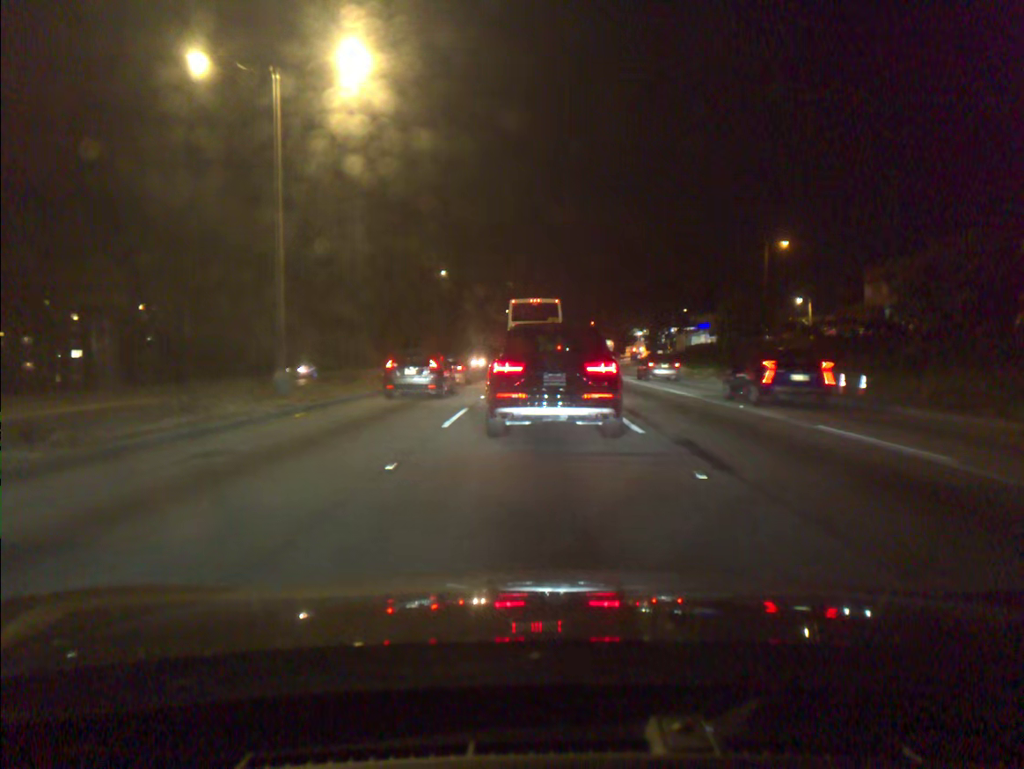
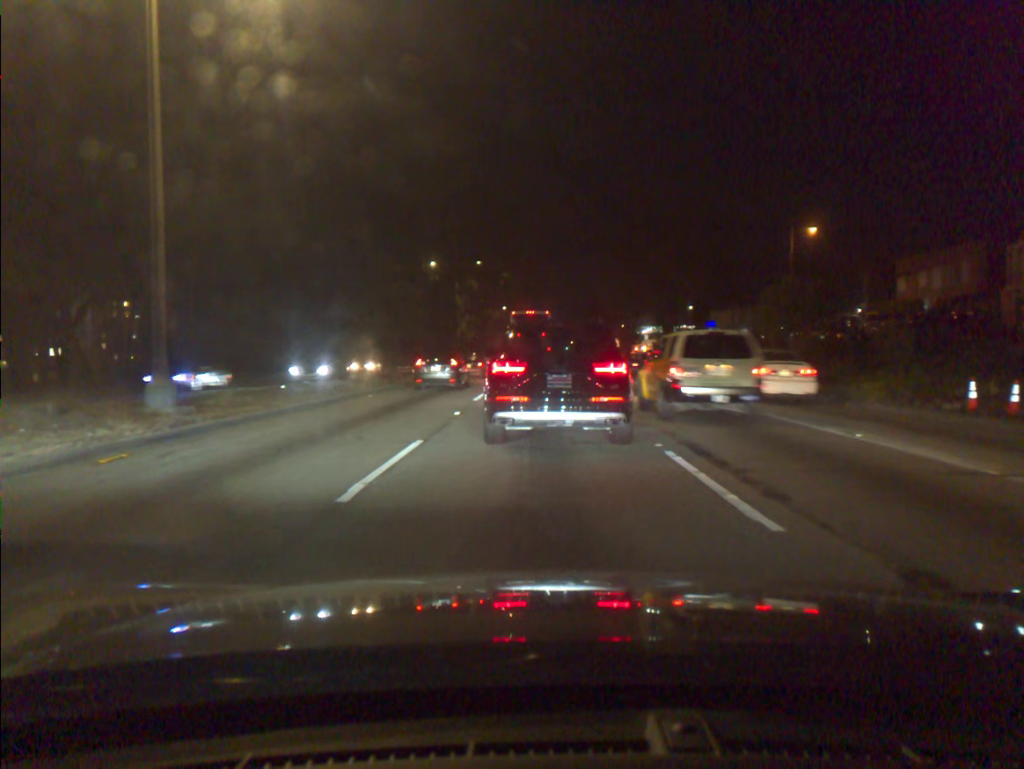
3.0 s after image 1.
(0.0, +7.0) m; 0°
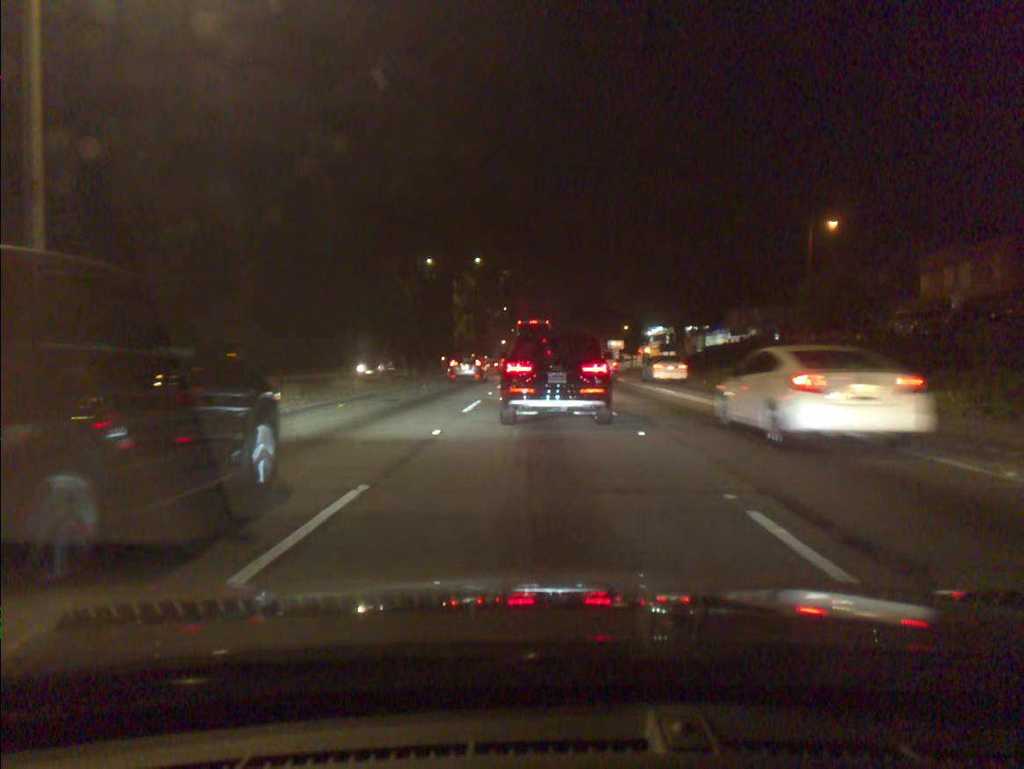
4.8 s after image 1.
(0.0, +3.7) m; 0°
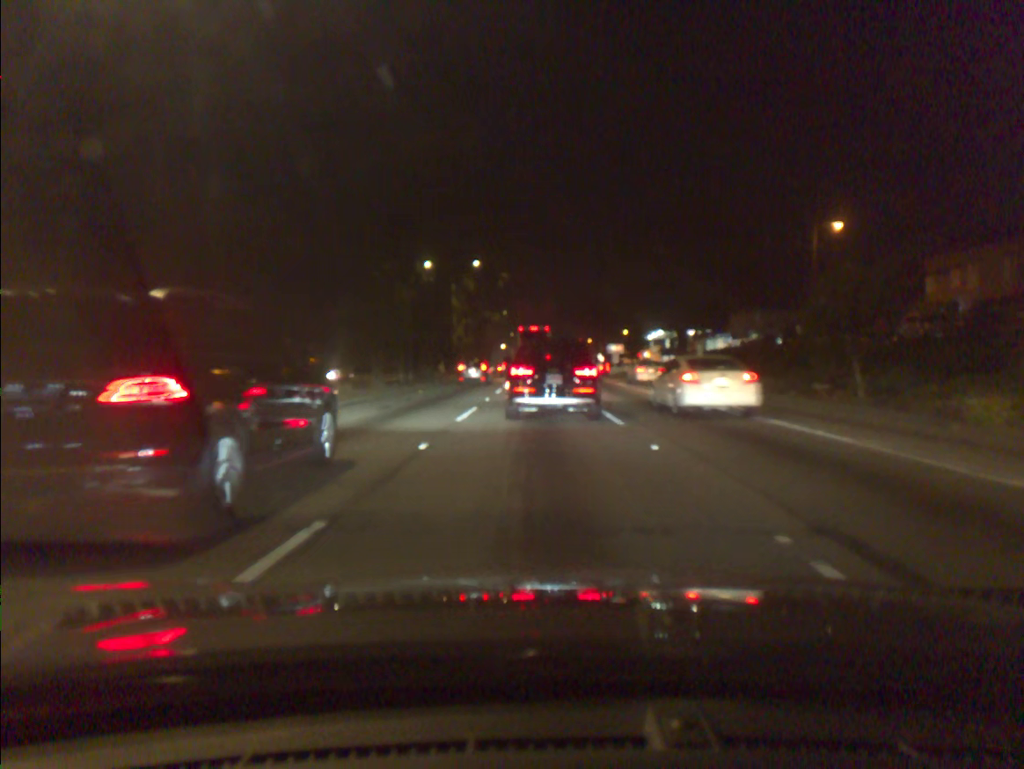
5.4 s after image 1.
(0.0, +1.5) m; 0°
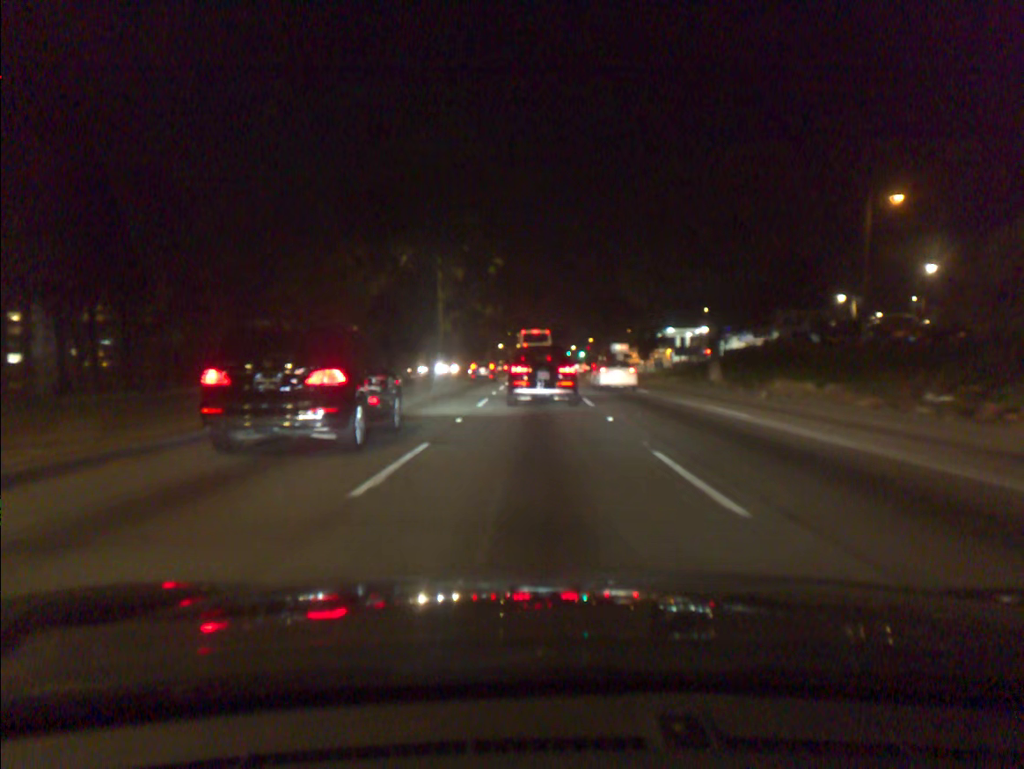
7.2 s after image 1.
(0.0, +8.7) m; 0°
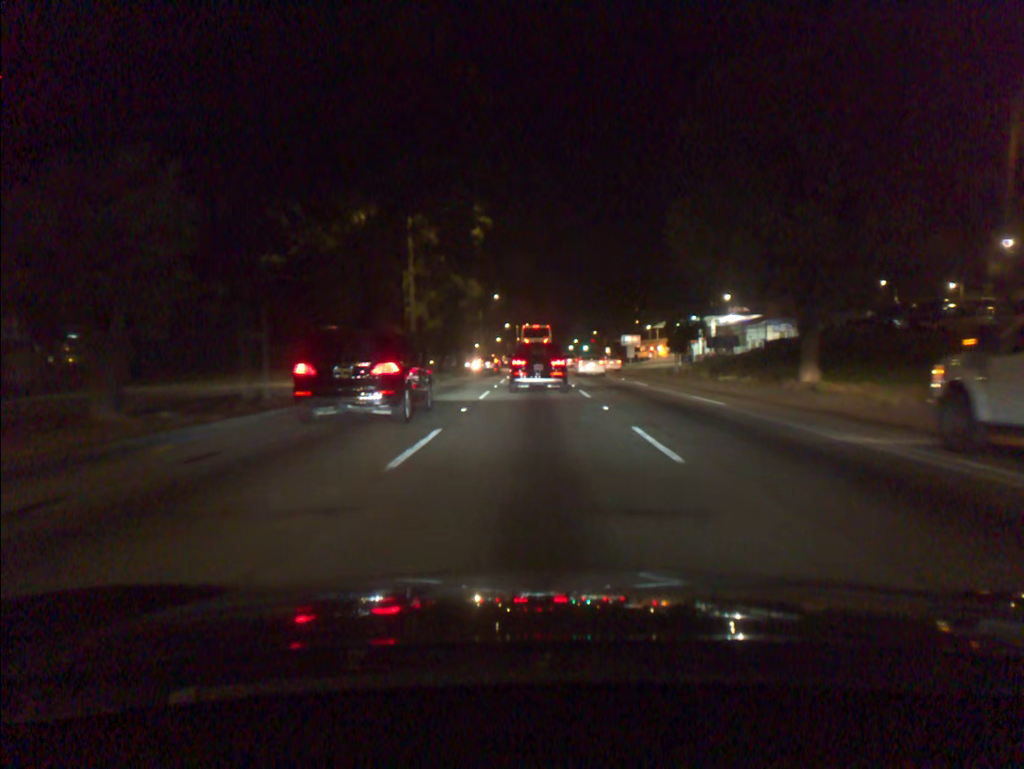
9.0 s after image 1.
(0.0, +13.1) m; 0°
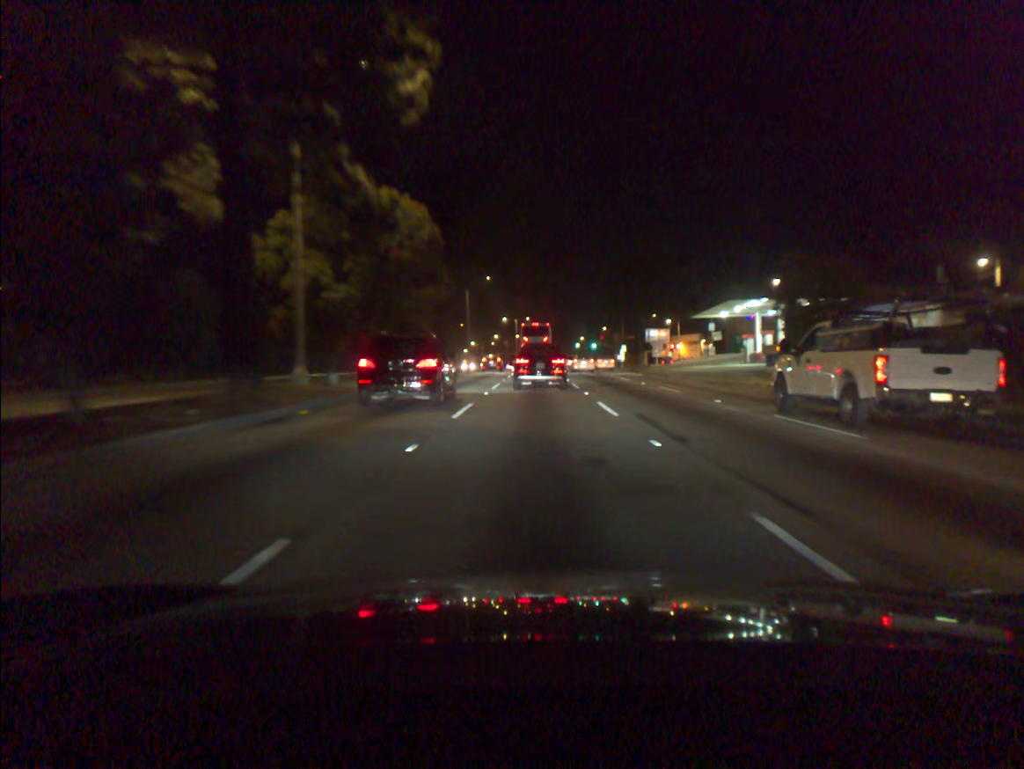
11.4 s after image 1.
(0.0, +22.1) m; 0°
